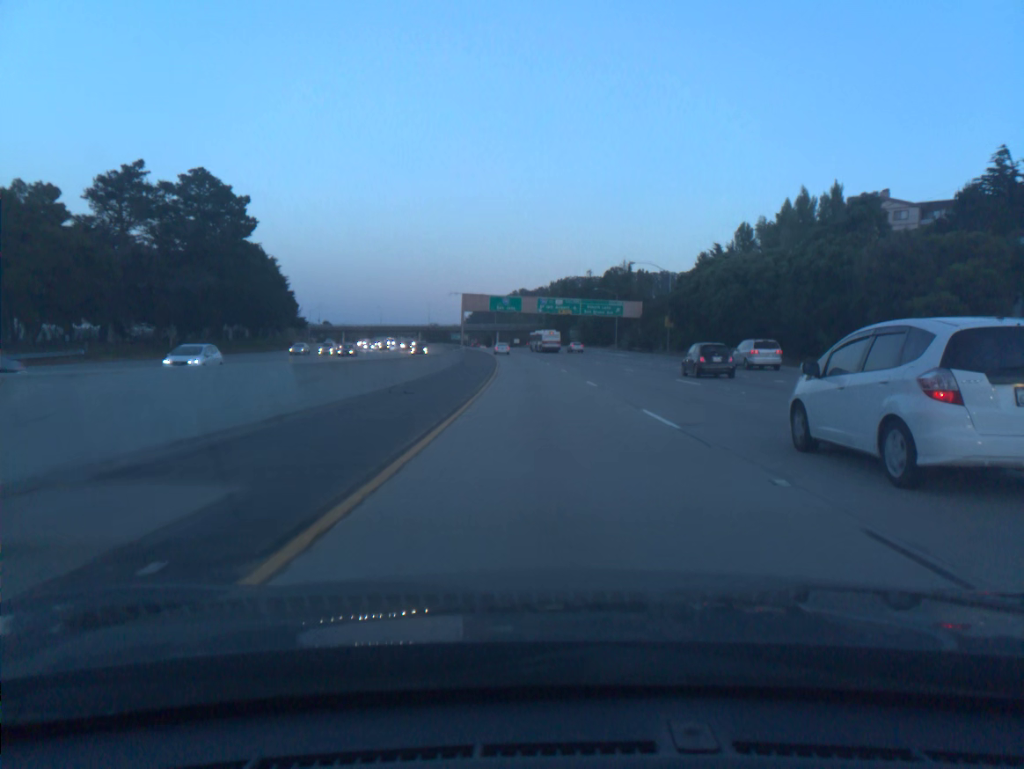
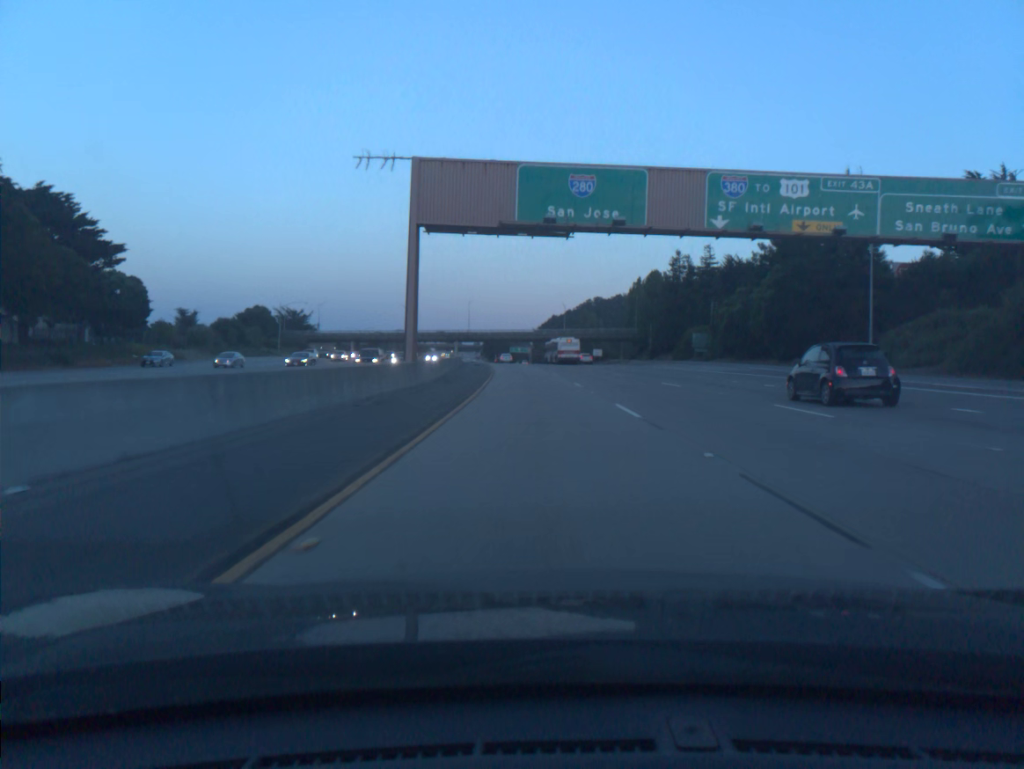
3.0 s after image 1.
(-4.3, +97.3) m; -5°
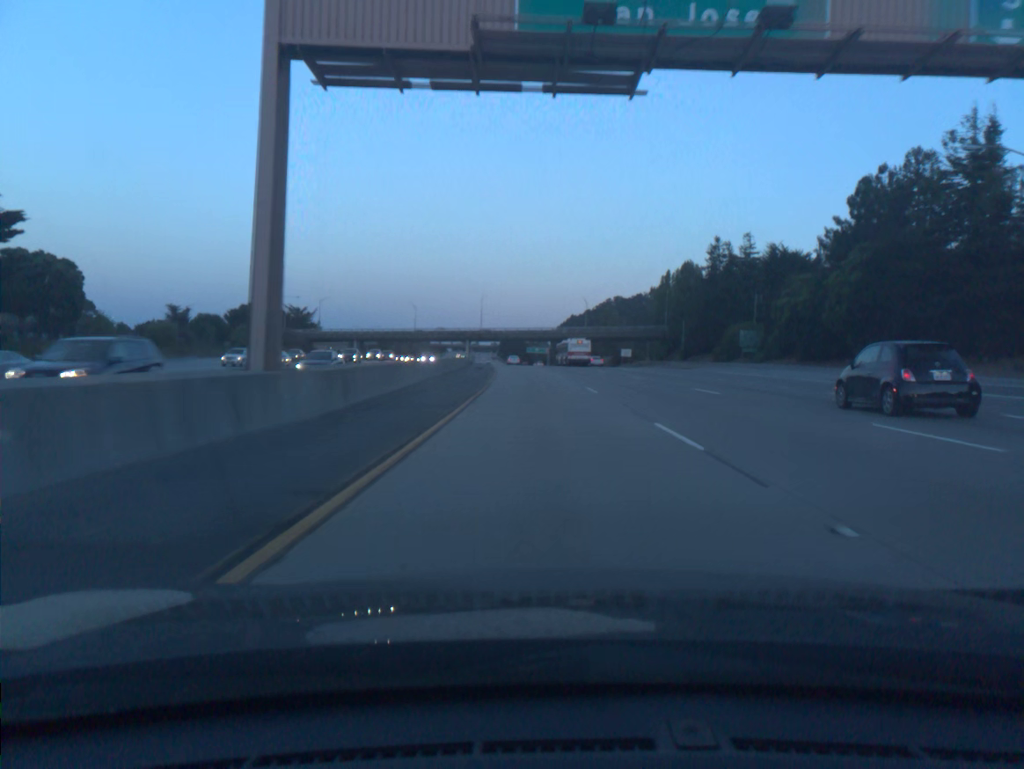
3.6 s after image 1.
(-0.2, +19.4) m; -1°
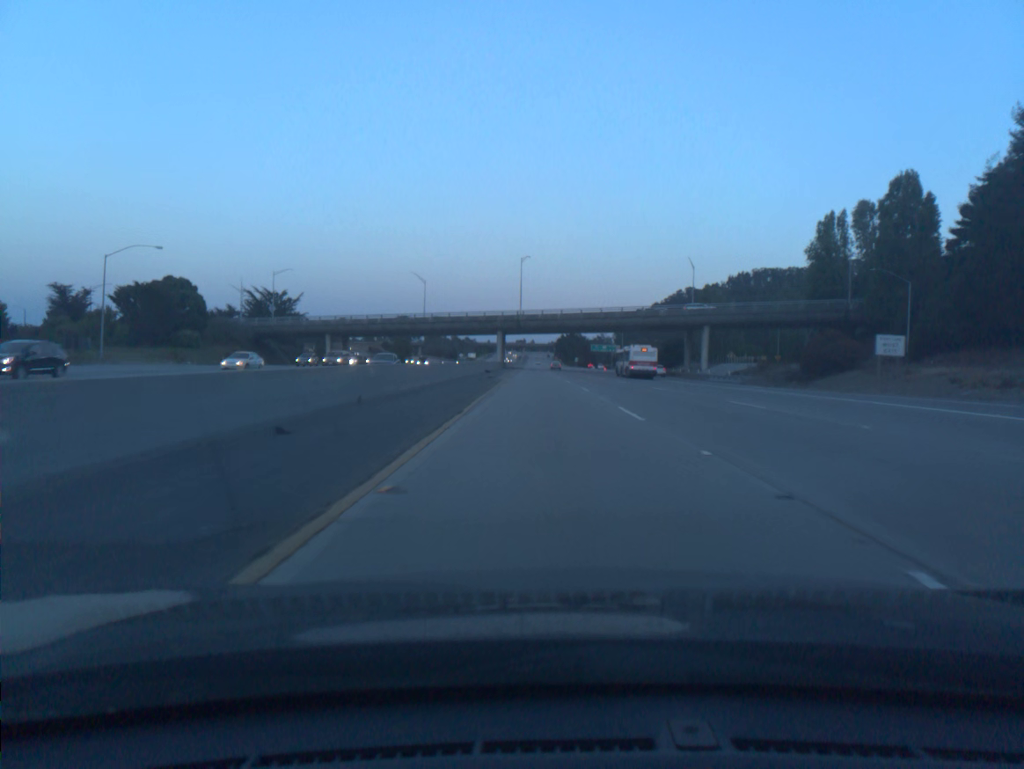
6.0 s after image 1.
(-3.0, +77.9) m; -4°
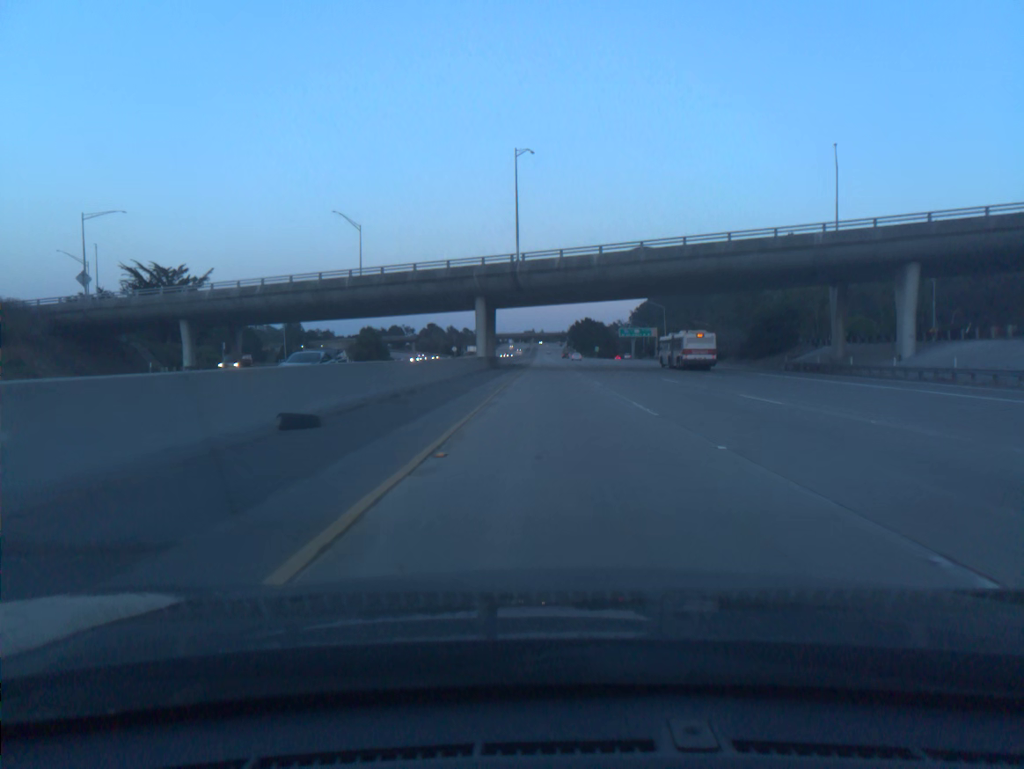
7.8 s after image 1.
(-0.8, +59.1) m; -1°
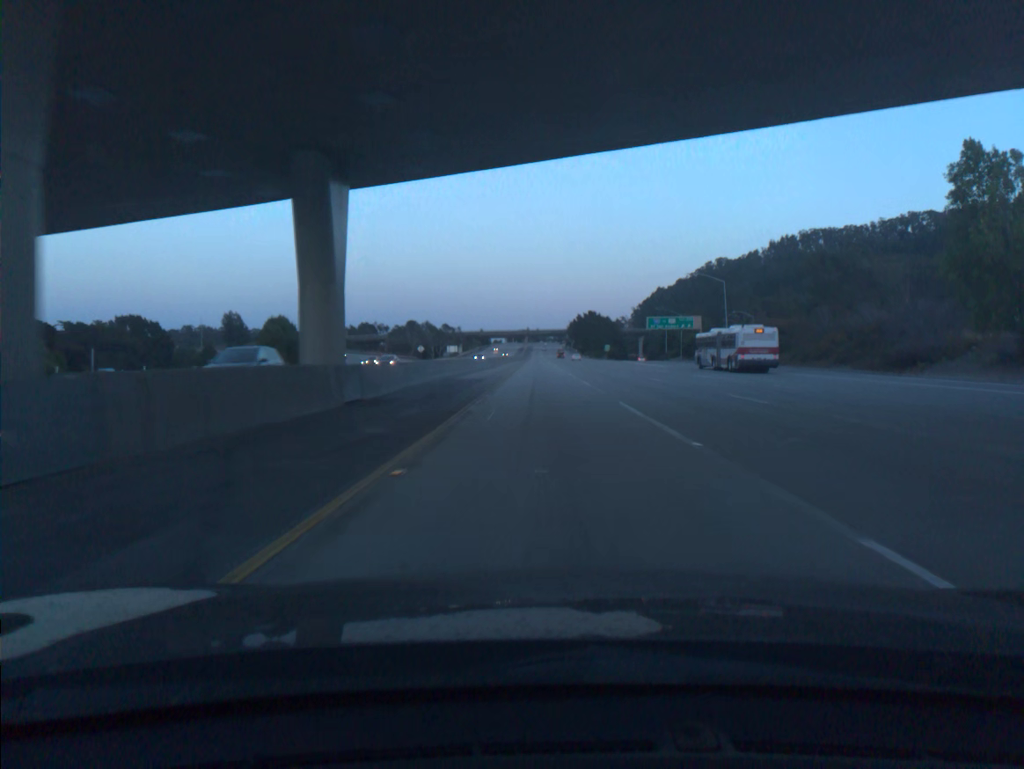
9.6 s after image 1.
(+0.3, +59.3) m; 0°
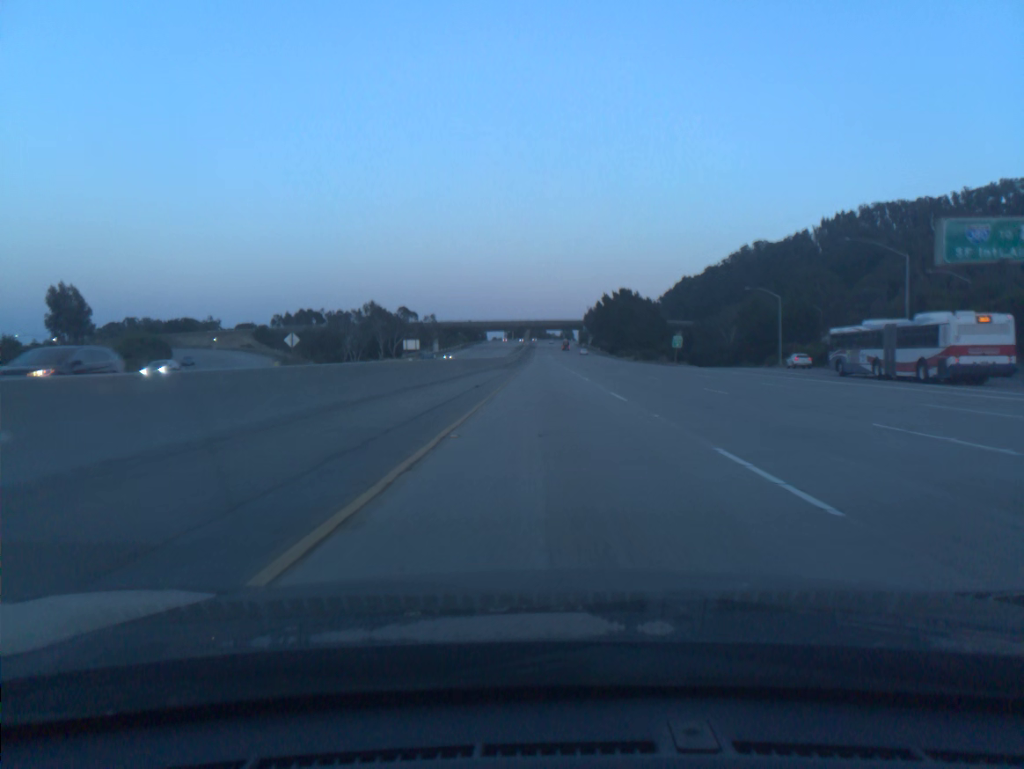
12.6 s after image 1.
(-0.7, +98.7) m; 0°
